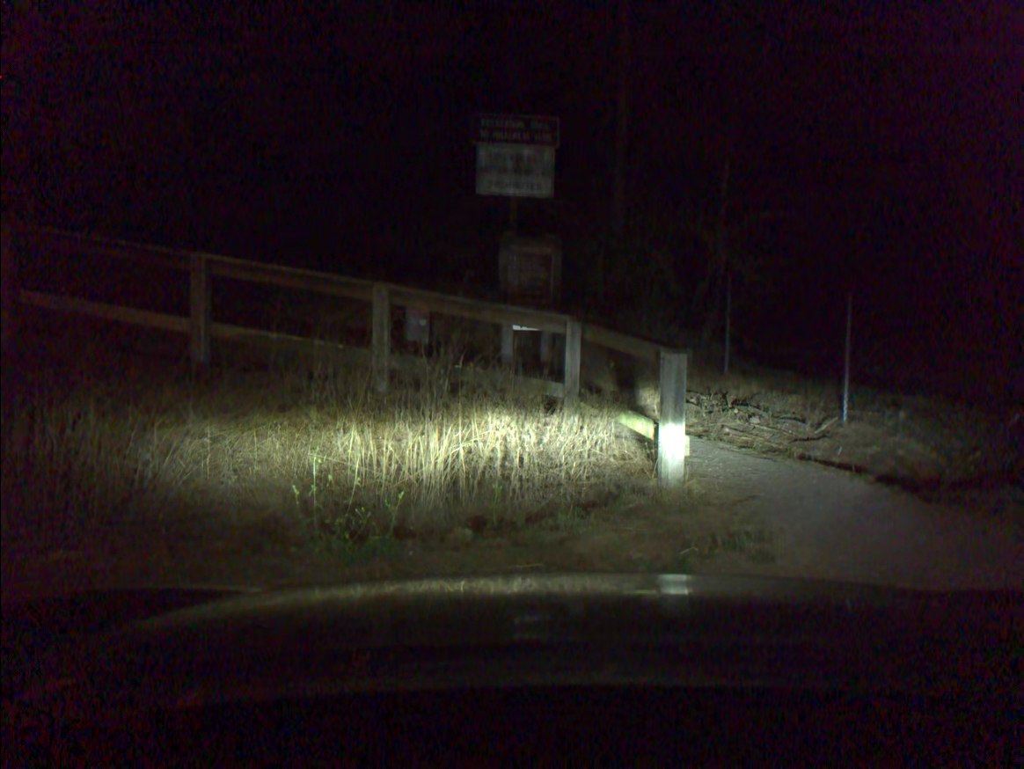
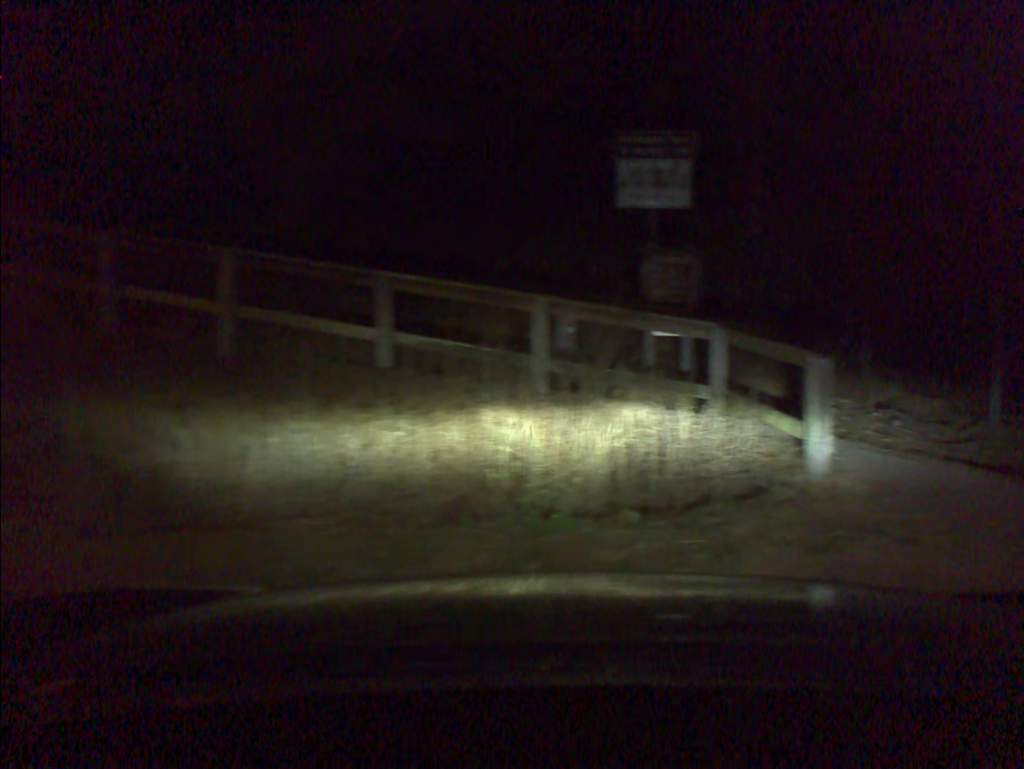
(-0.4, -0.6) m; -8°
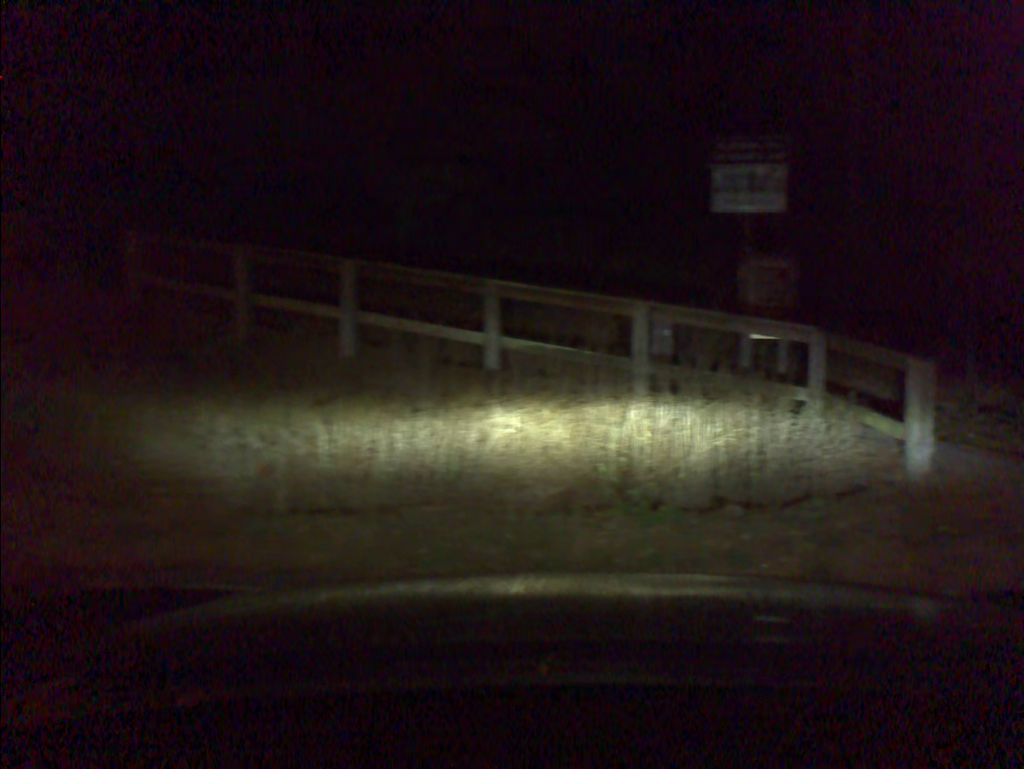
(-0.2, -0.4) m; -6°
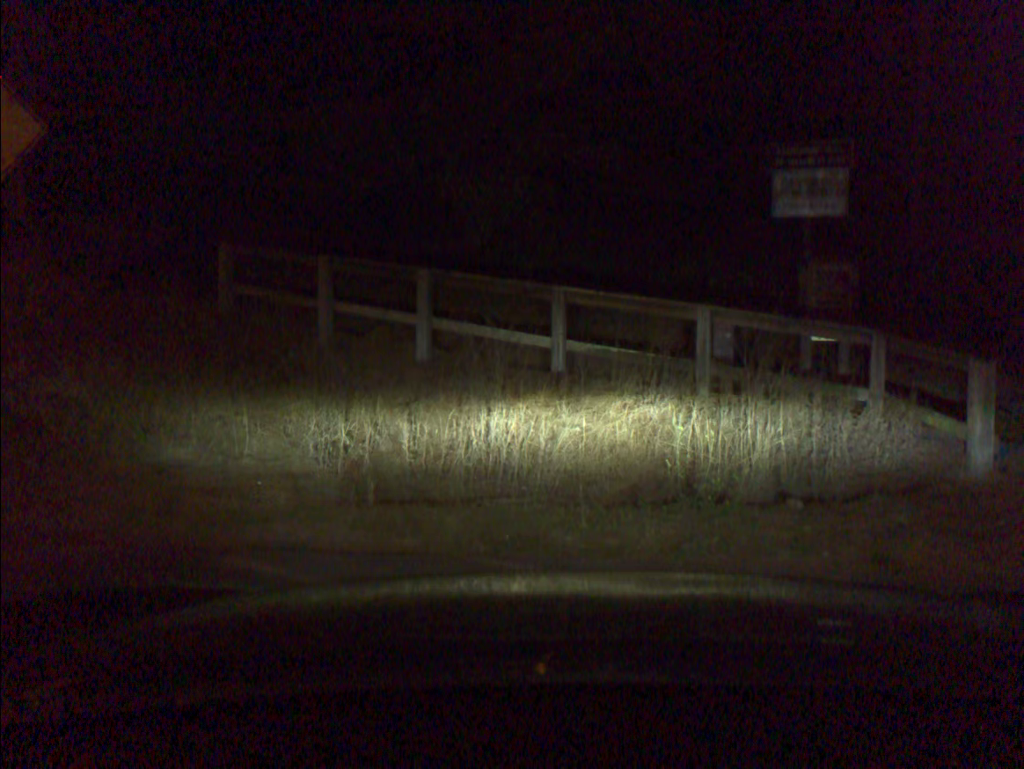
(-0.1, -0.4) m; -4°
